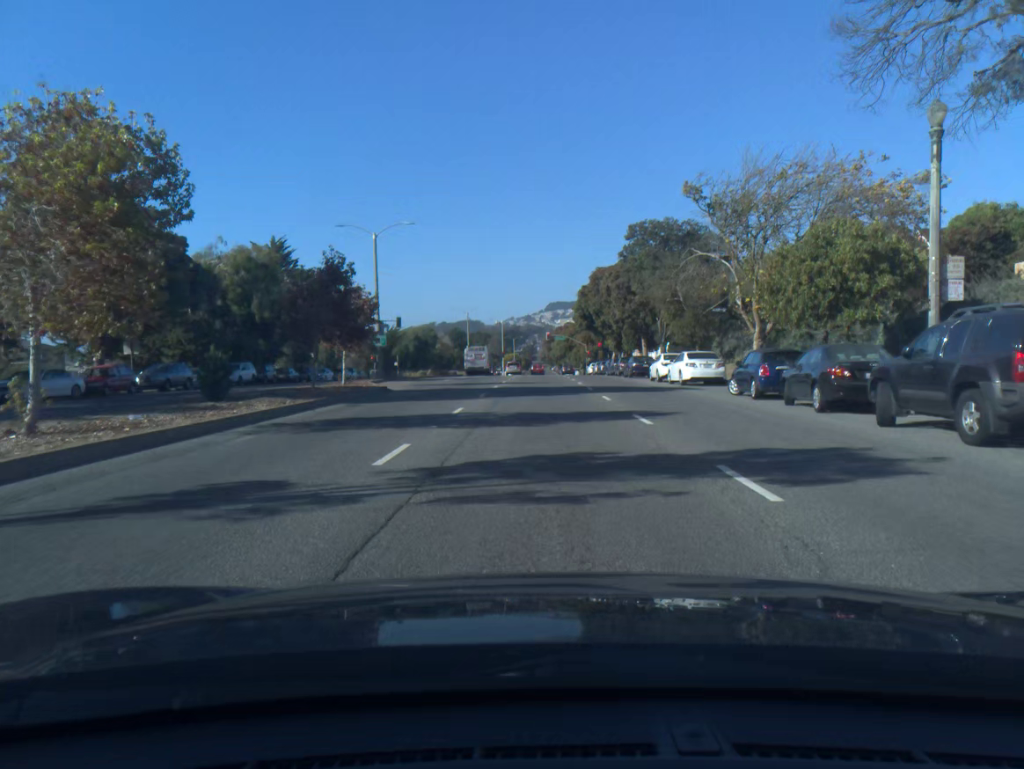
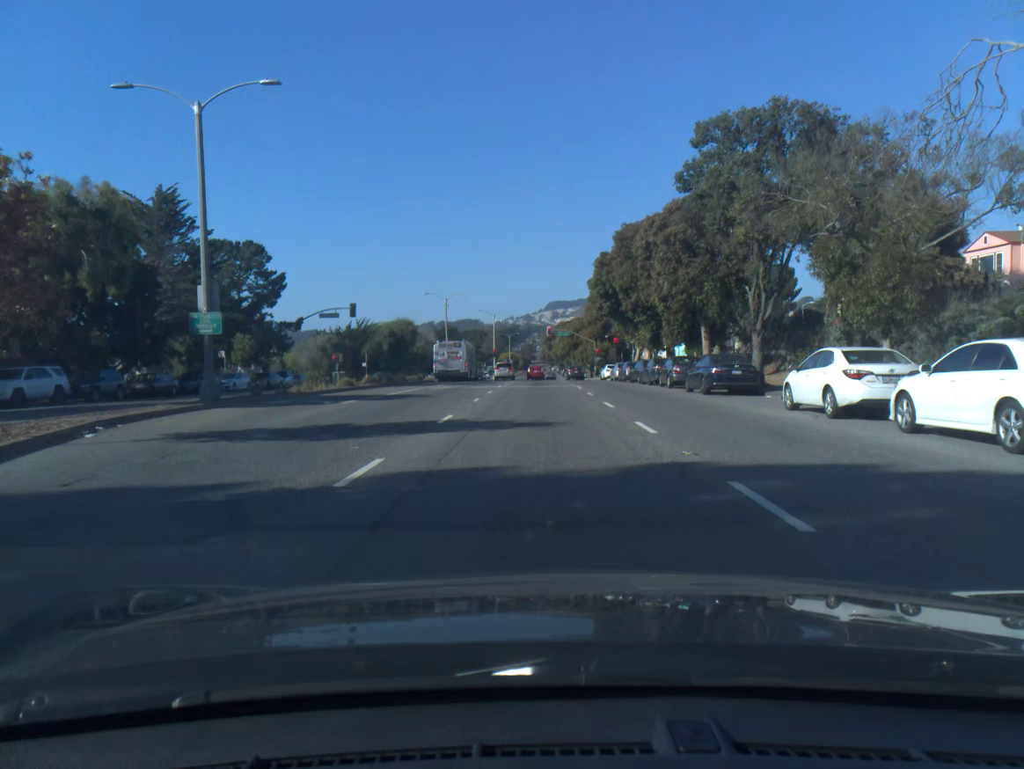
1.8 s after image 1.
(0.0, +23.5) m; 0°
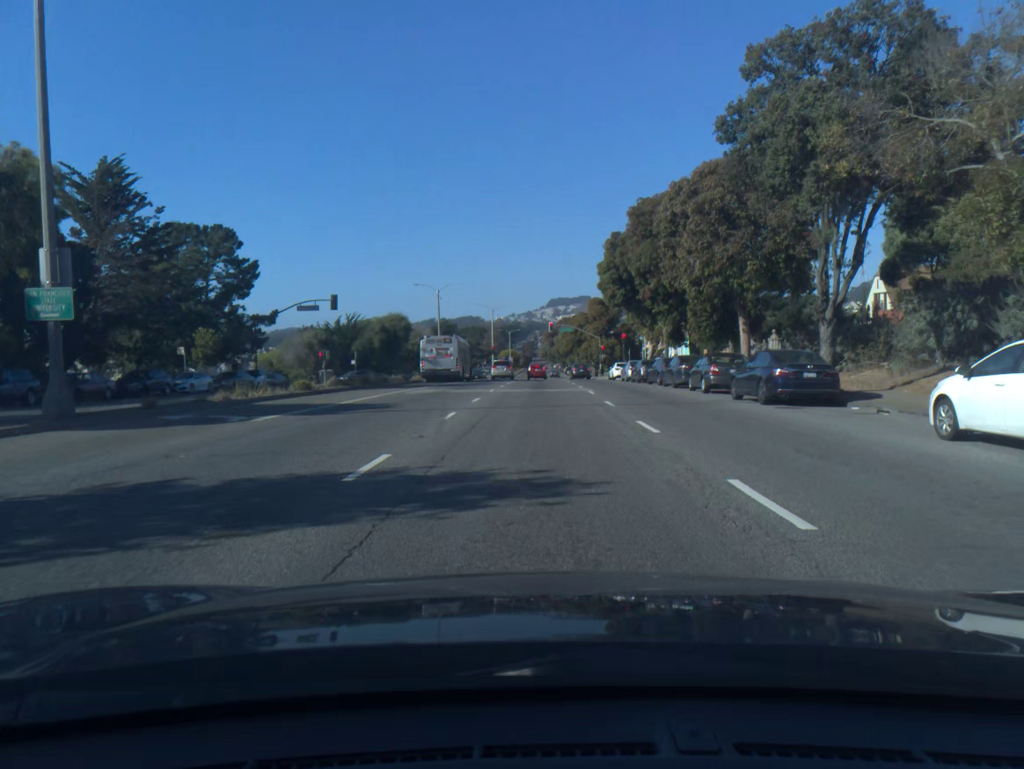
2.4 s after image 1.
(0.0, +7.1) m; 0°
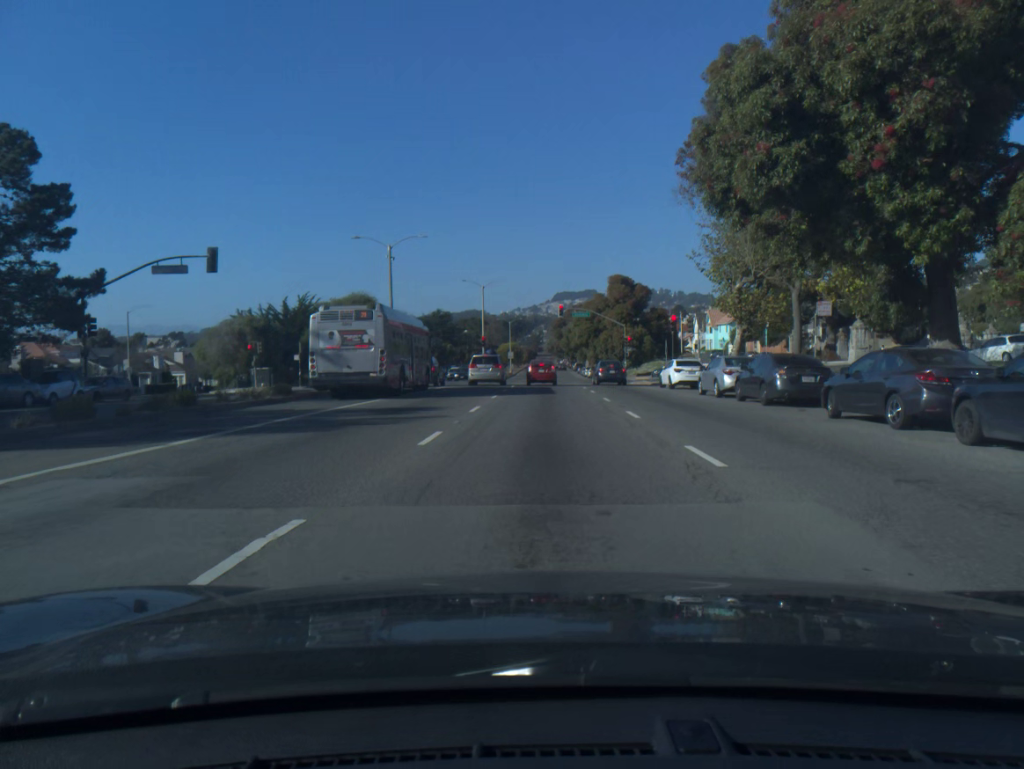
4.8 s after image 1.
(-0.1, +25.9) m; -1°
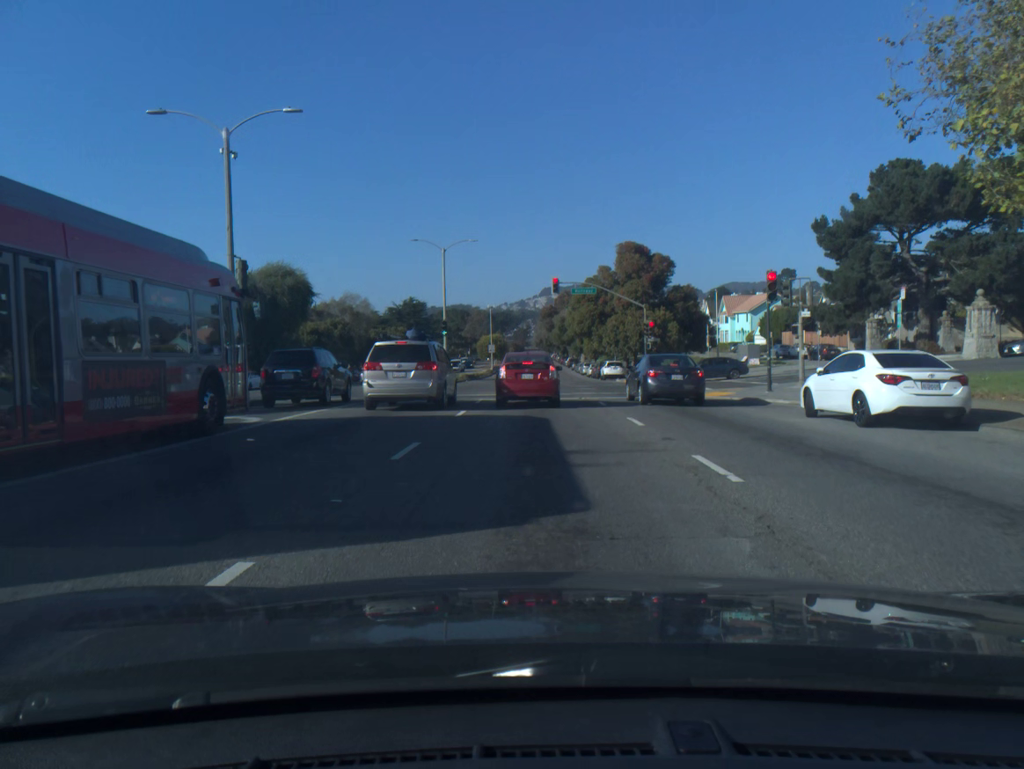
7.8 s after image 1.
(+0.1, +23.5) m; +1°
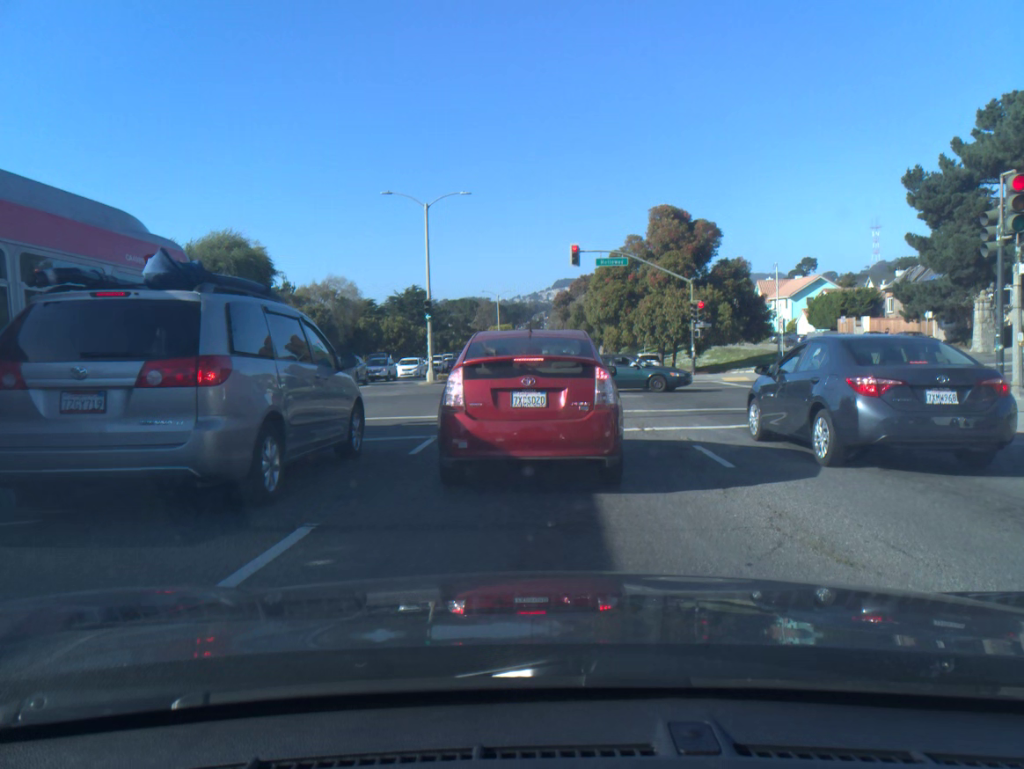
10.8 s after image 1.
(-0.2, +13.5) m; -2°
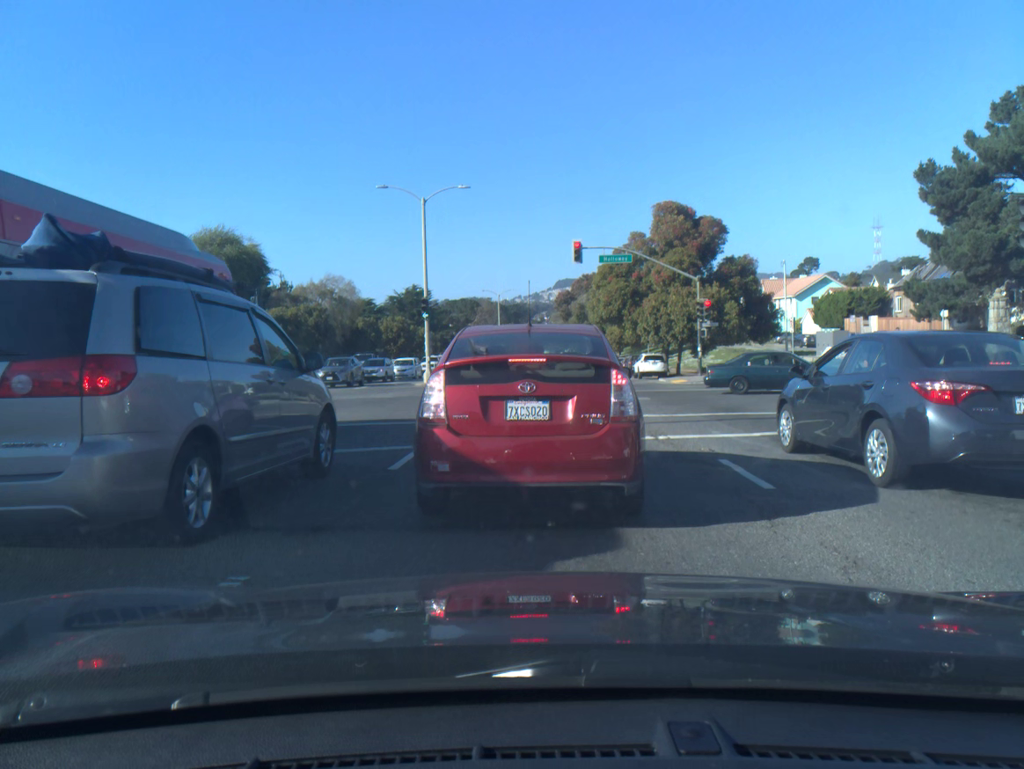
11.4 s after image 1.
(0.0, +1.4) m; 0°
